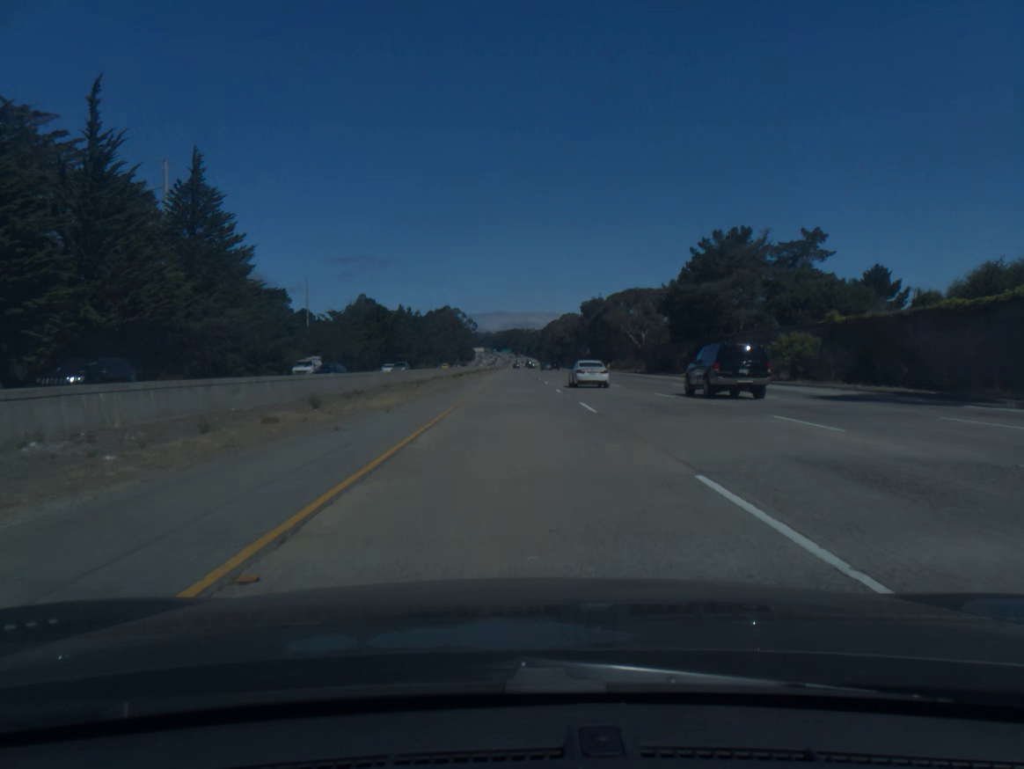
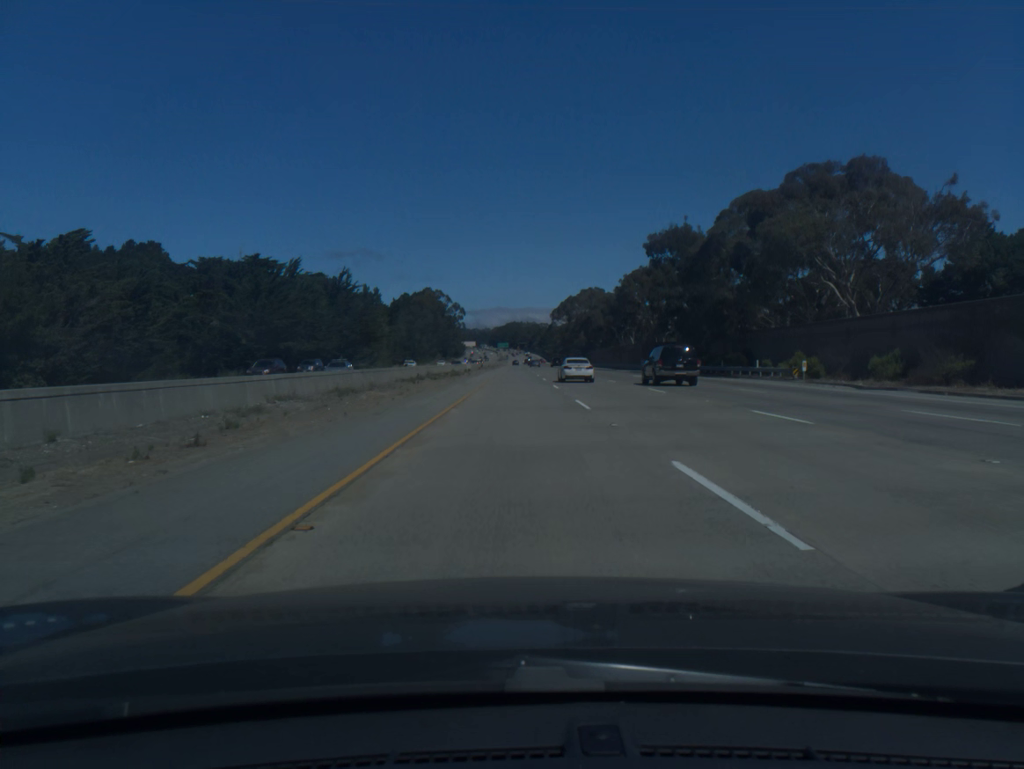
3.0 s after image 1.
(-0.1, +100.9) m; 0°
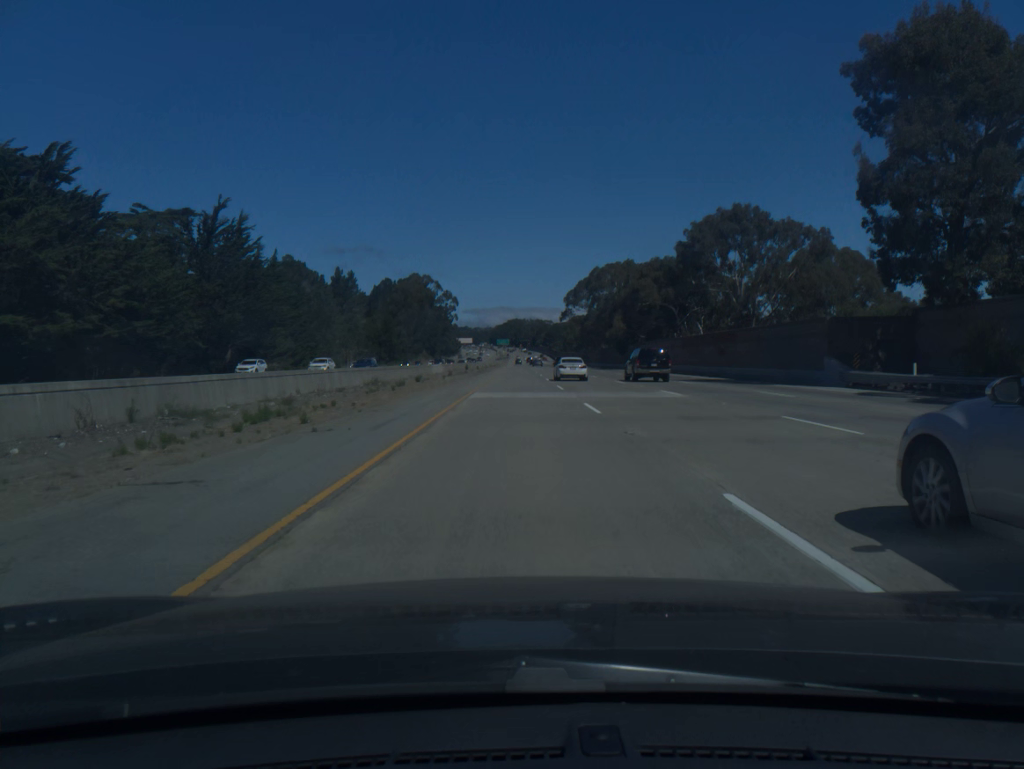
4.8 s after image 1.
(-0.1, +60.7) m; 0°
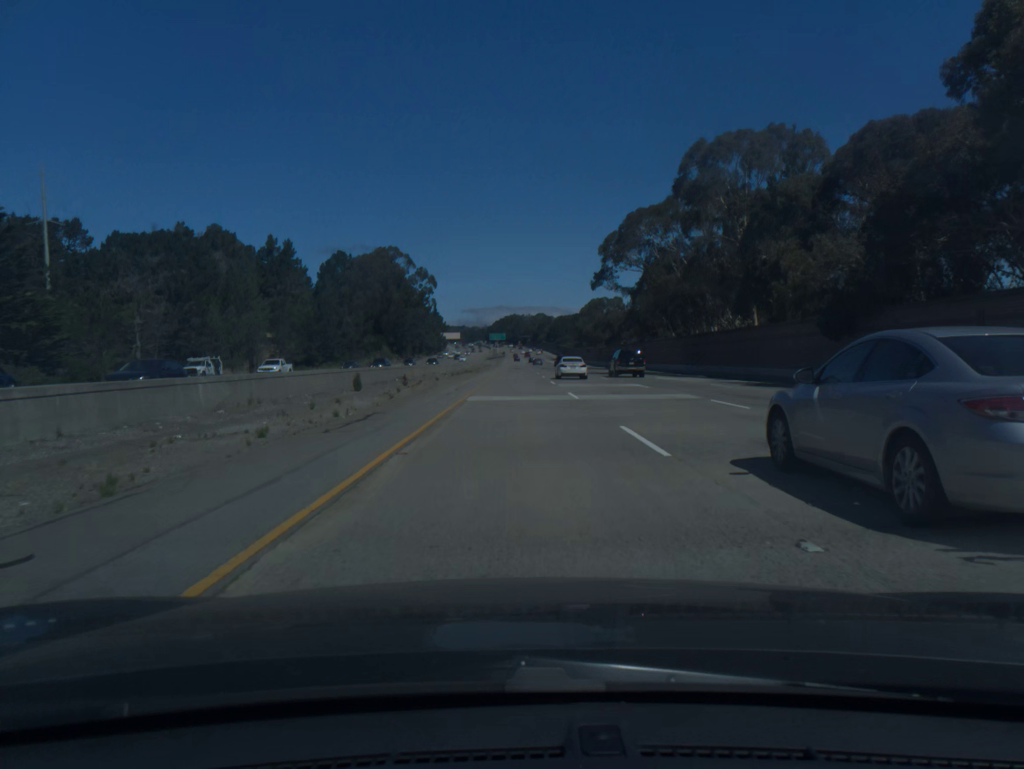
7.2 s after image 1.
(+0.1, +81.0) m; 0°
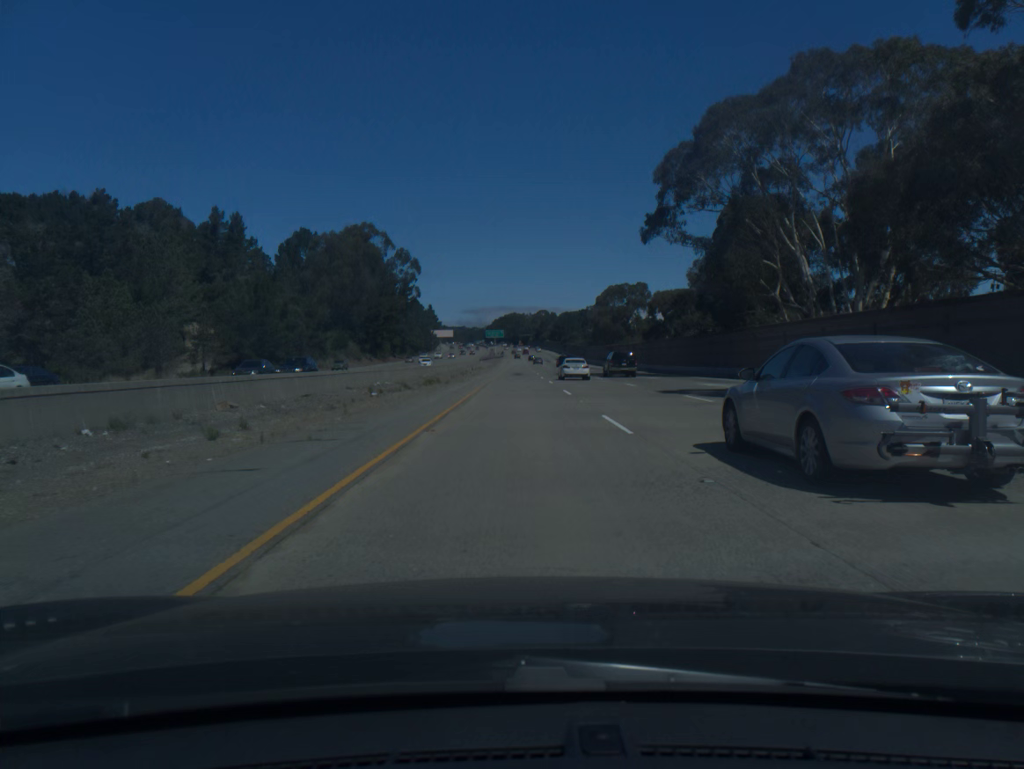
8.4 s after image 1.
(0.0, +40.4) m; 0°
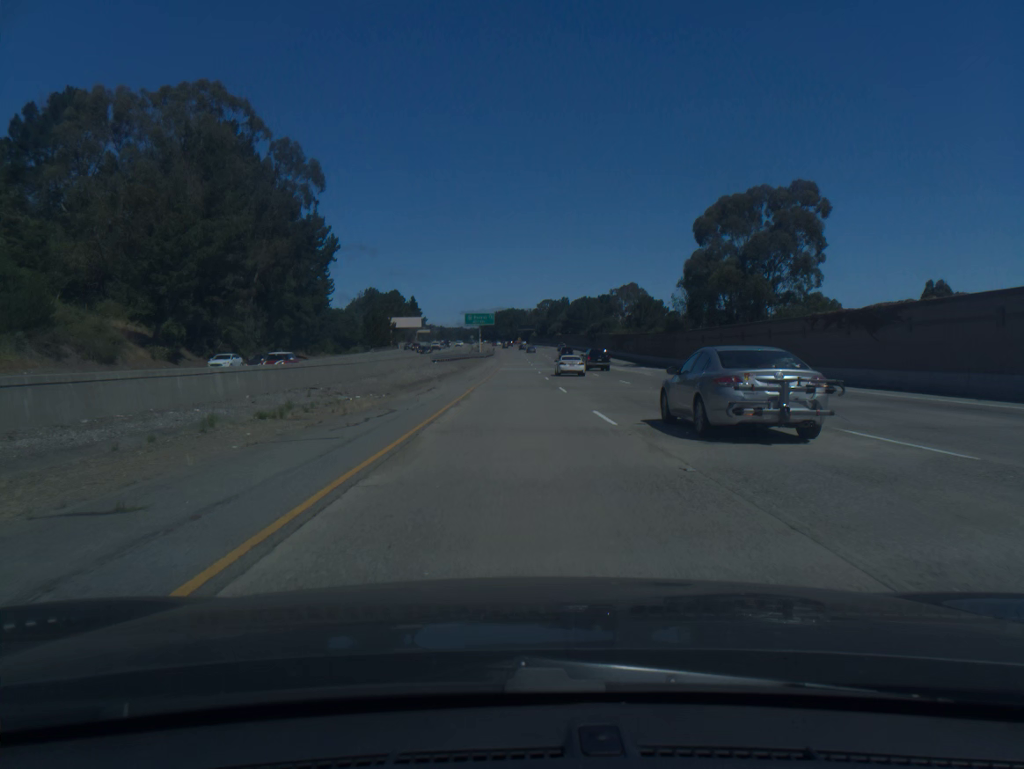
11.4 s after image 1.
(-0.1, +100.9) m; 0°
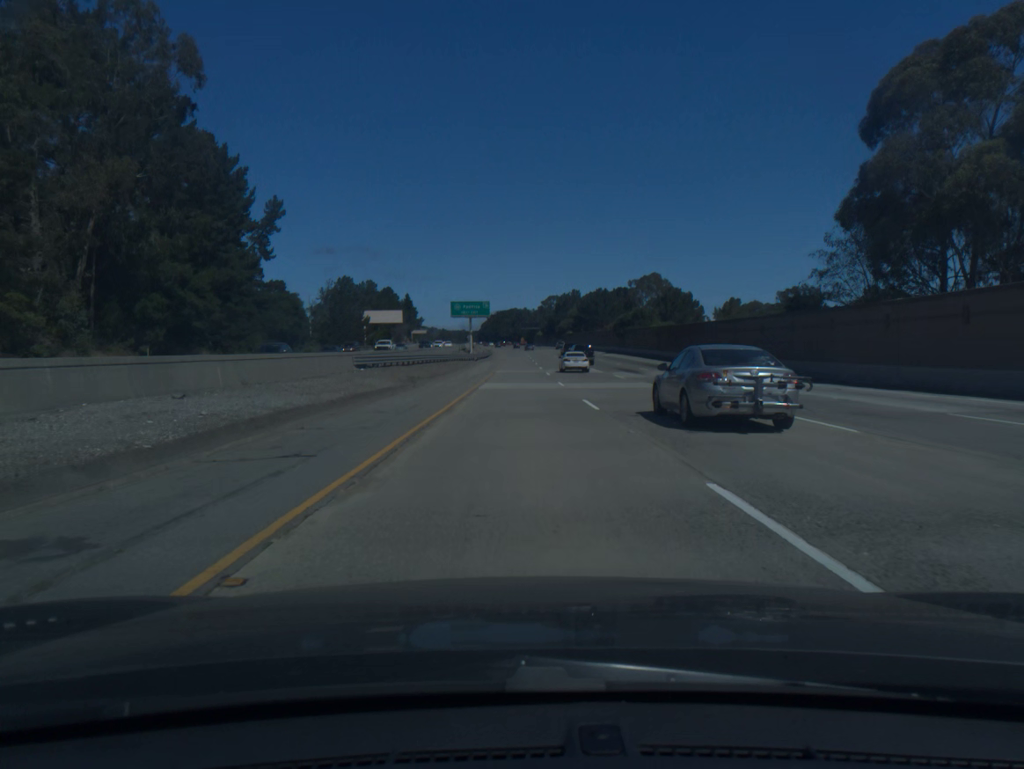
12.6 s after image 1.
(-0.1, +40.3) m; 0°
